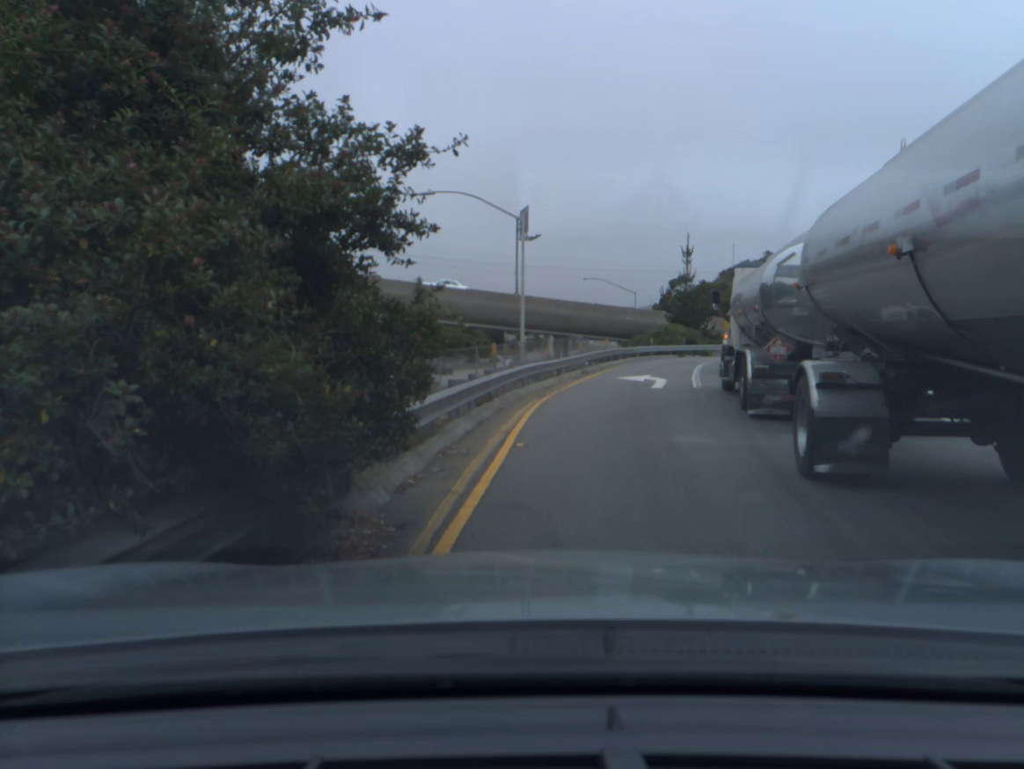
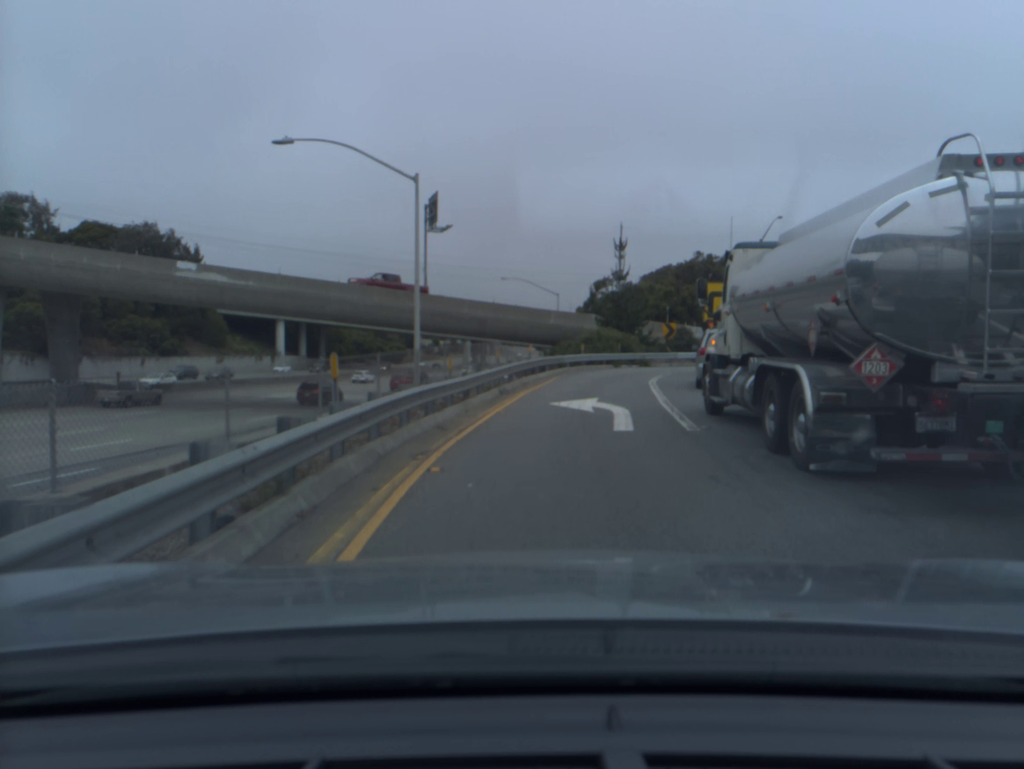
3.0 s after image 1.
(+0.7, +8.3) m; +7°
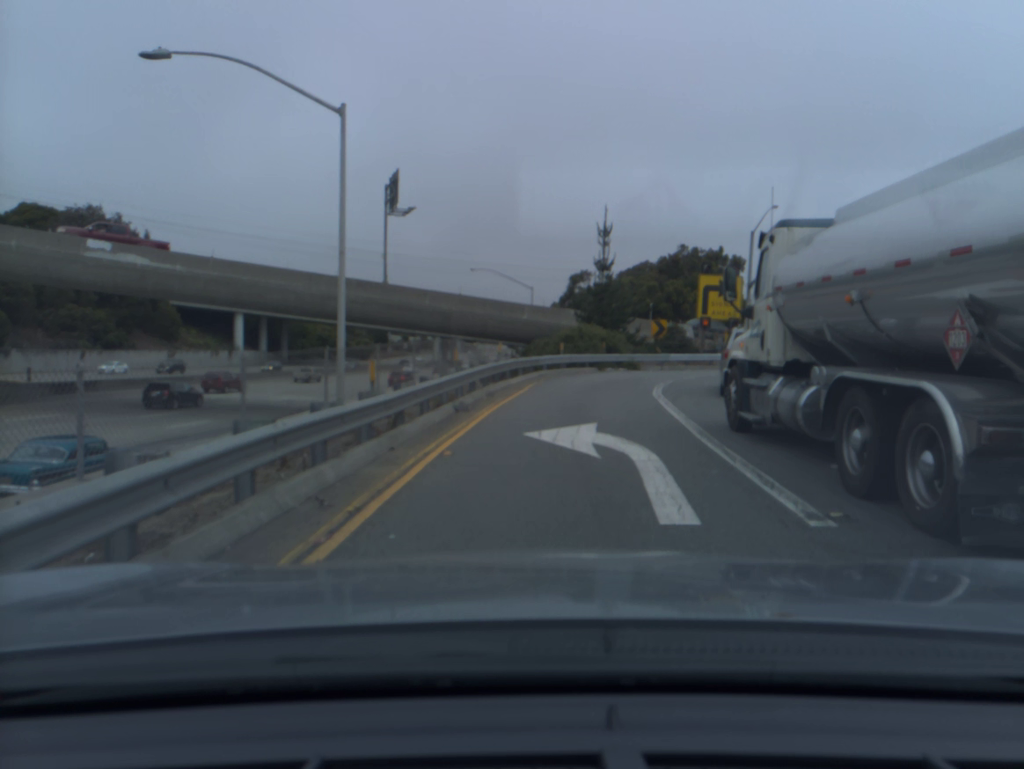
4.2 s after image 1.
(+0.1, +6.1) m; +2°
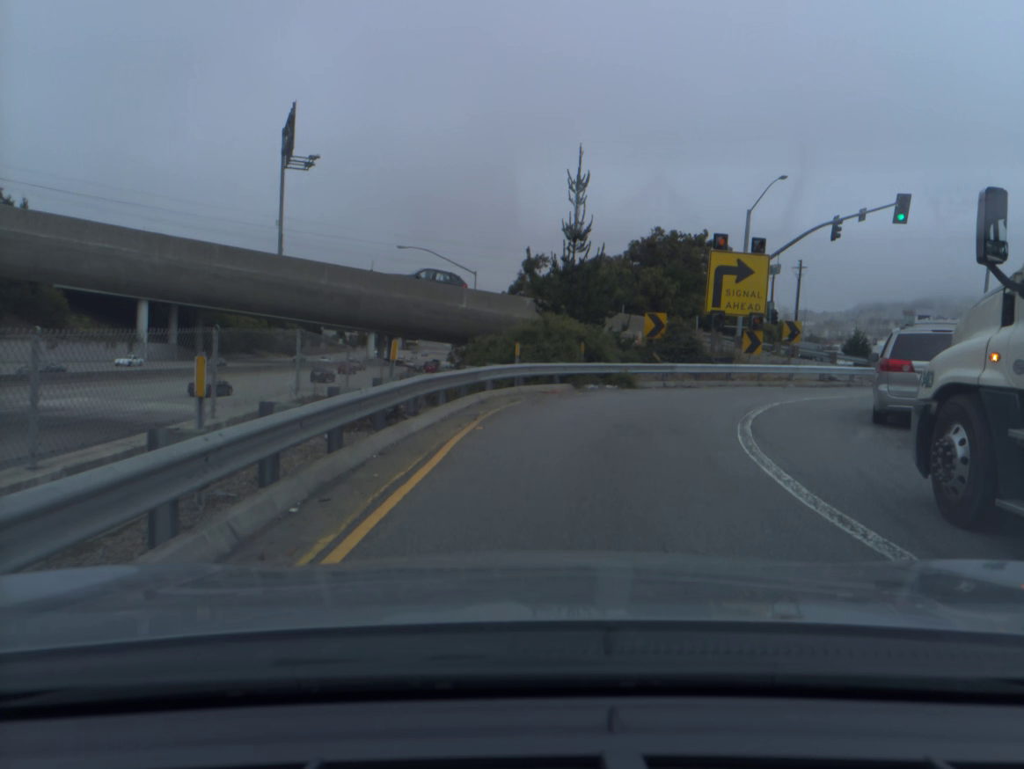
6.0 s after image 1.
(+0.3, +12.9) m; +4°
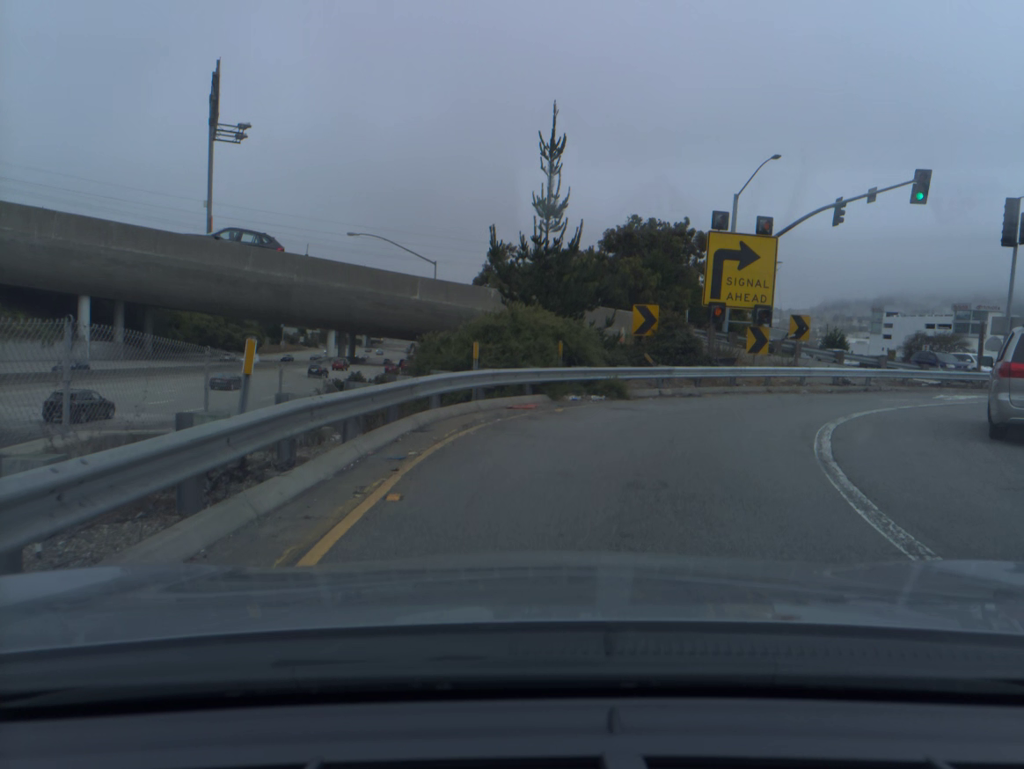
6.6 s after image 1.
(+0.1, +5.0) m; +2°
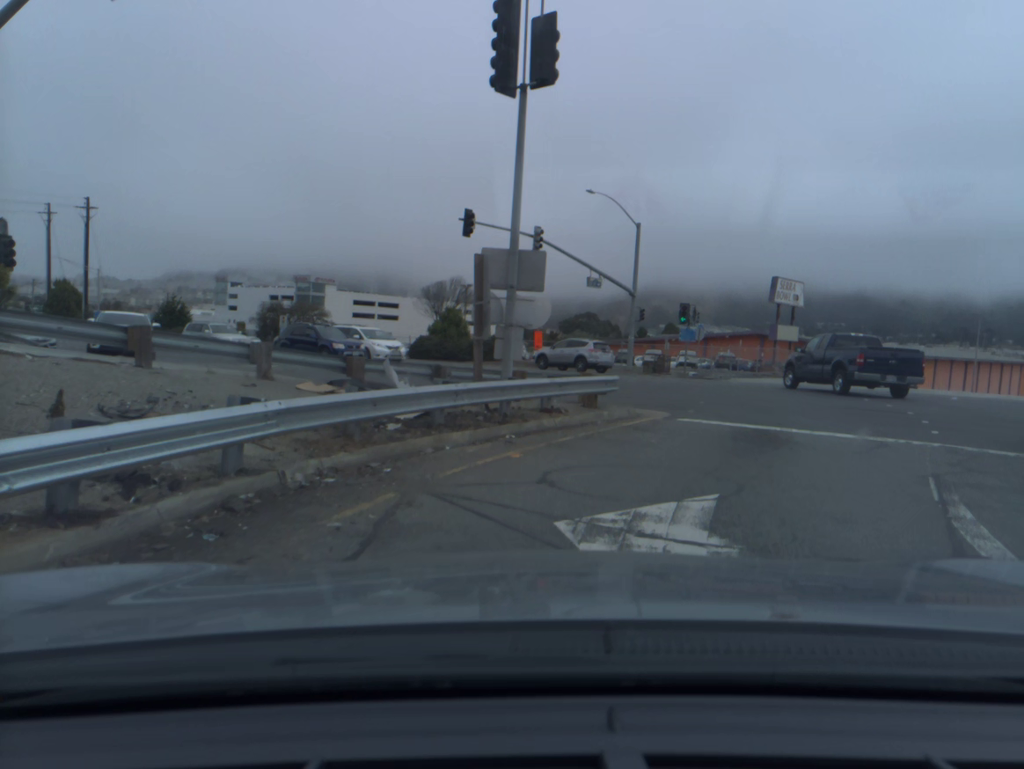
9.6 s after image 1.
(+8.7, +22.3) m; +45°
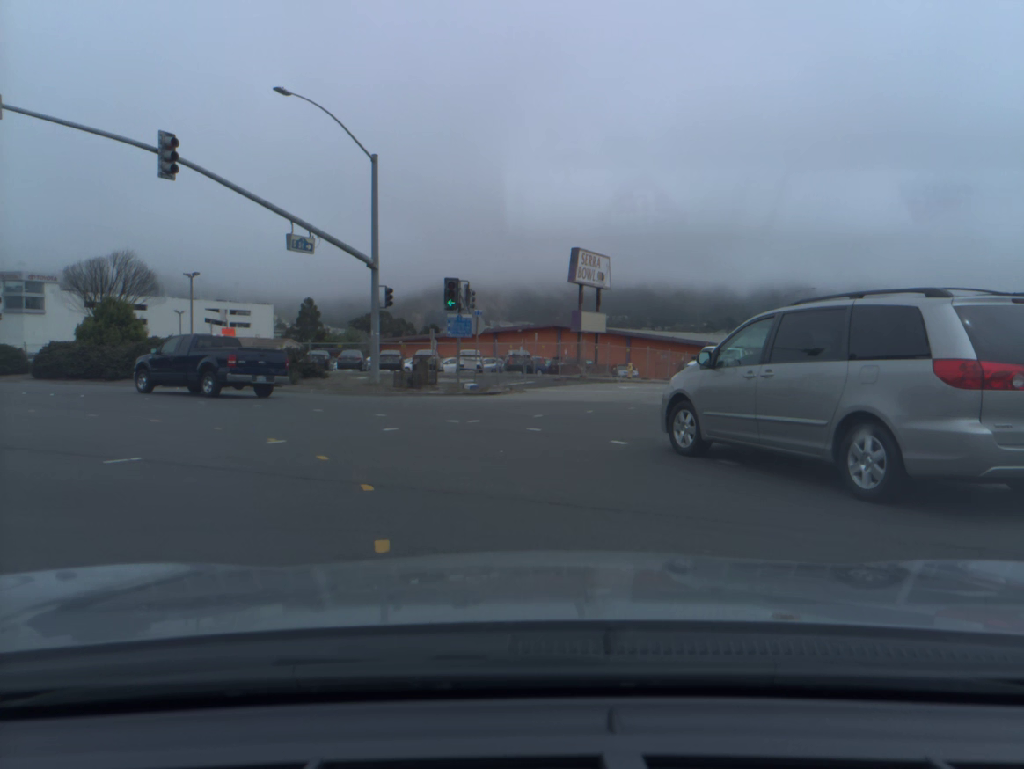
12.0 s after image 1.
(+4.3, +17.6) m; +12°
